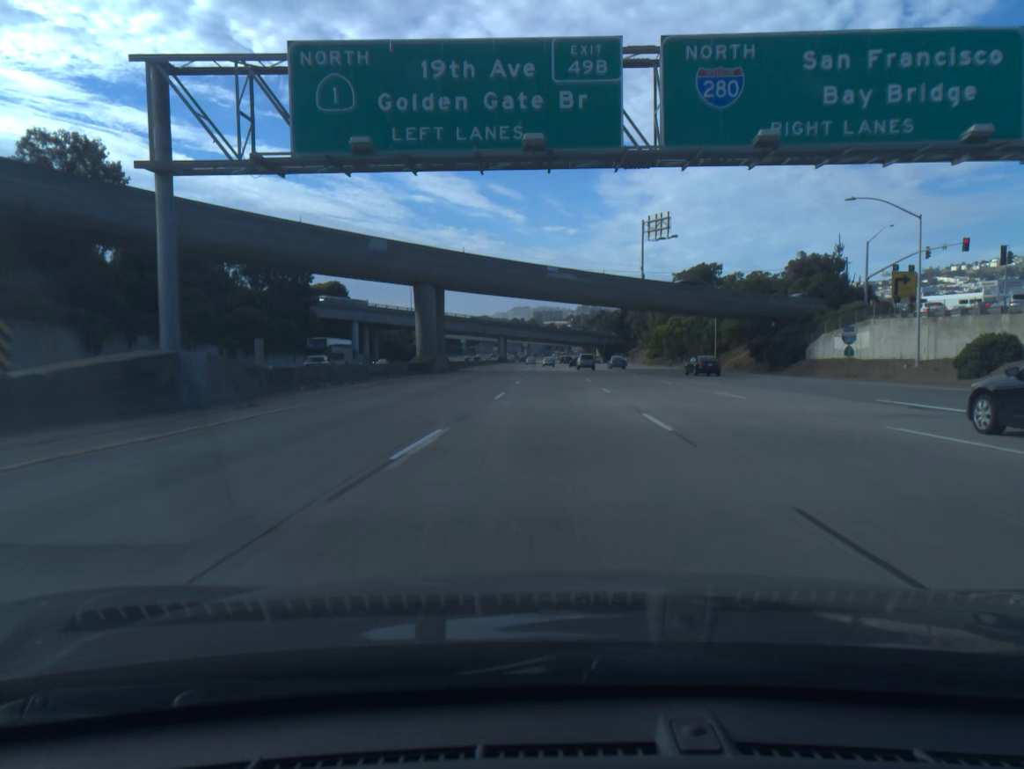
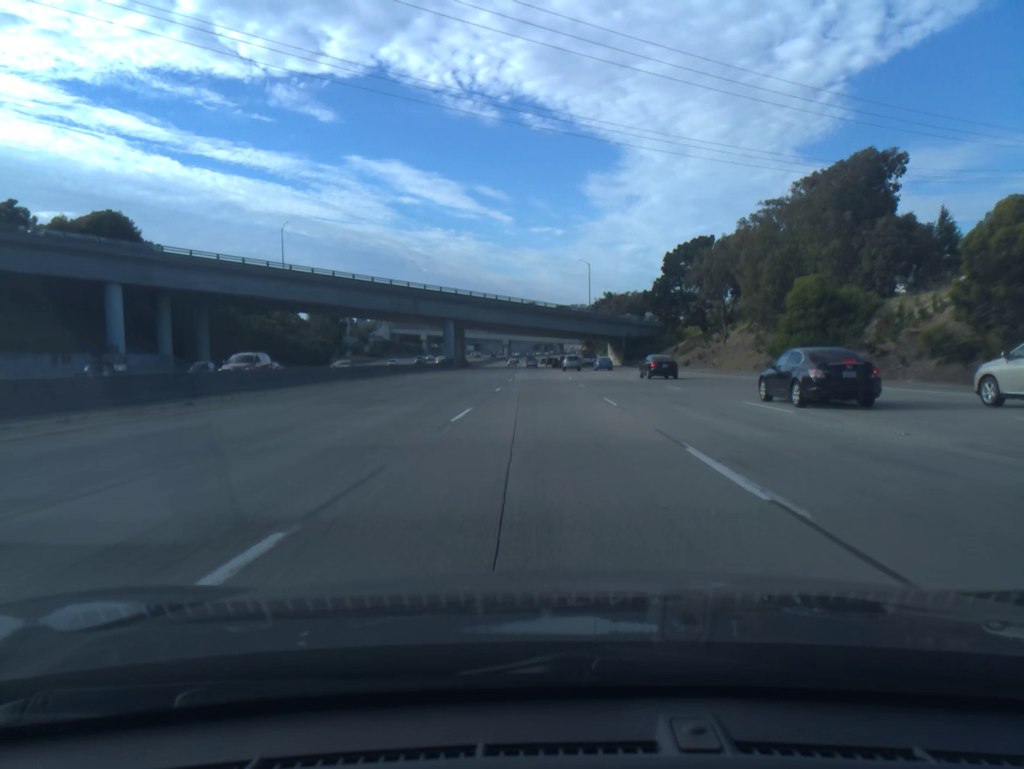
(+1.4, +92.5) m; +1°
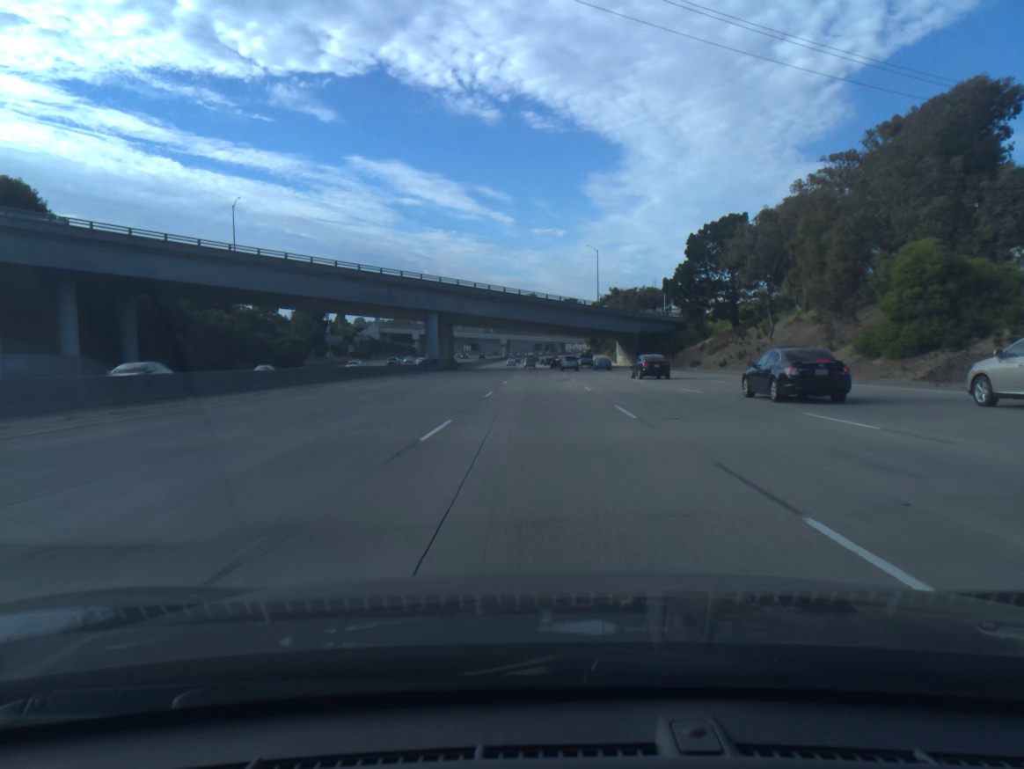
(0.0, +18.5) m; 0°
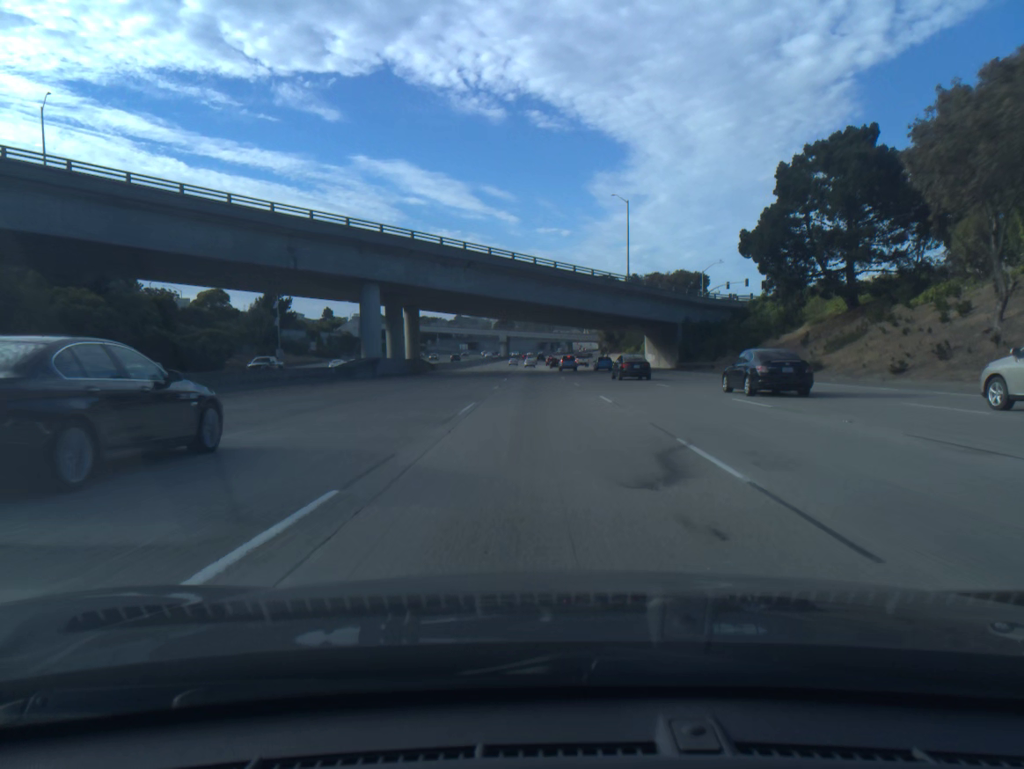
(-0.1, +37.0) m; 0°
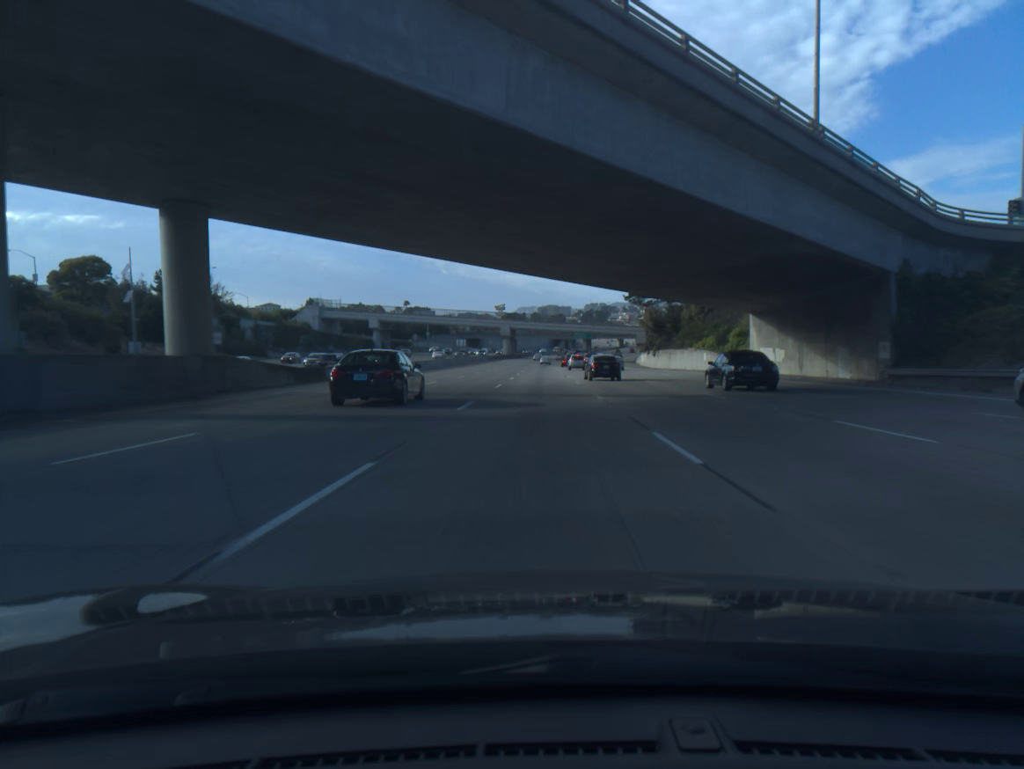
(-0.5, +55.4) m; -1°
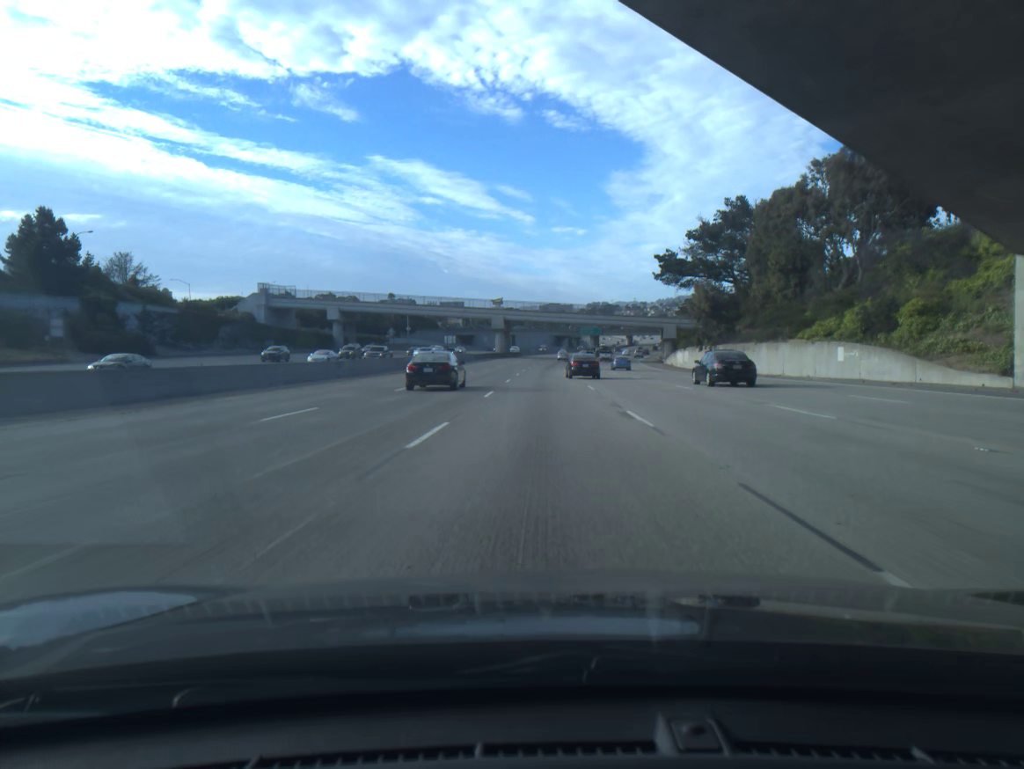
(0.0, +36.9) m; 0°
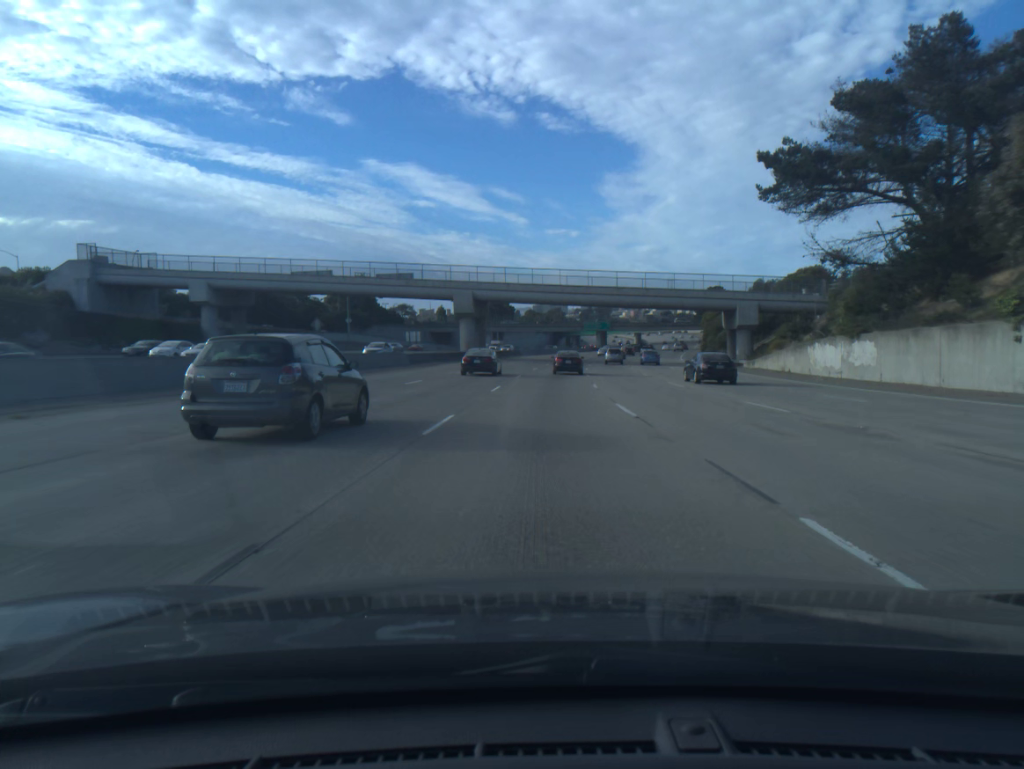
(+0.1, +55.3) m; 0°
